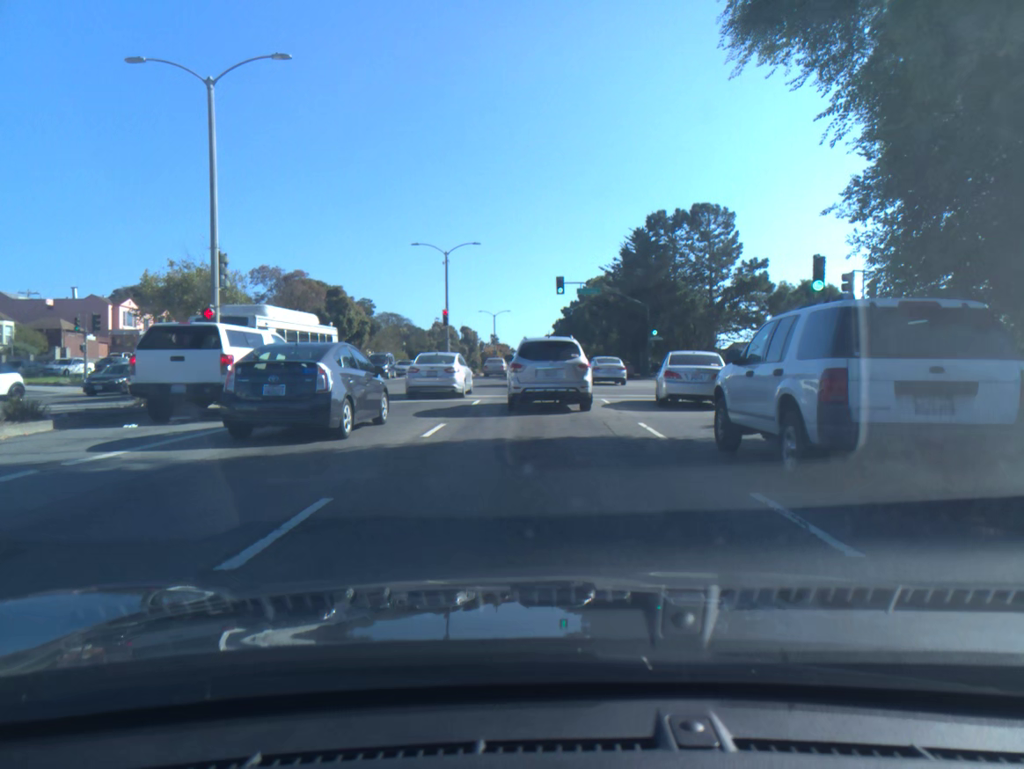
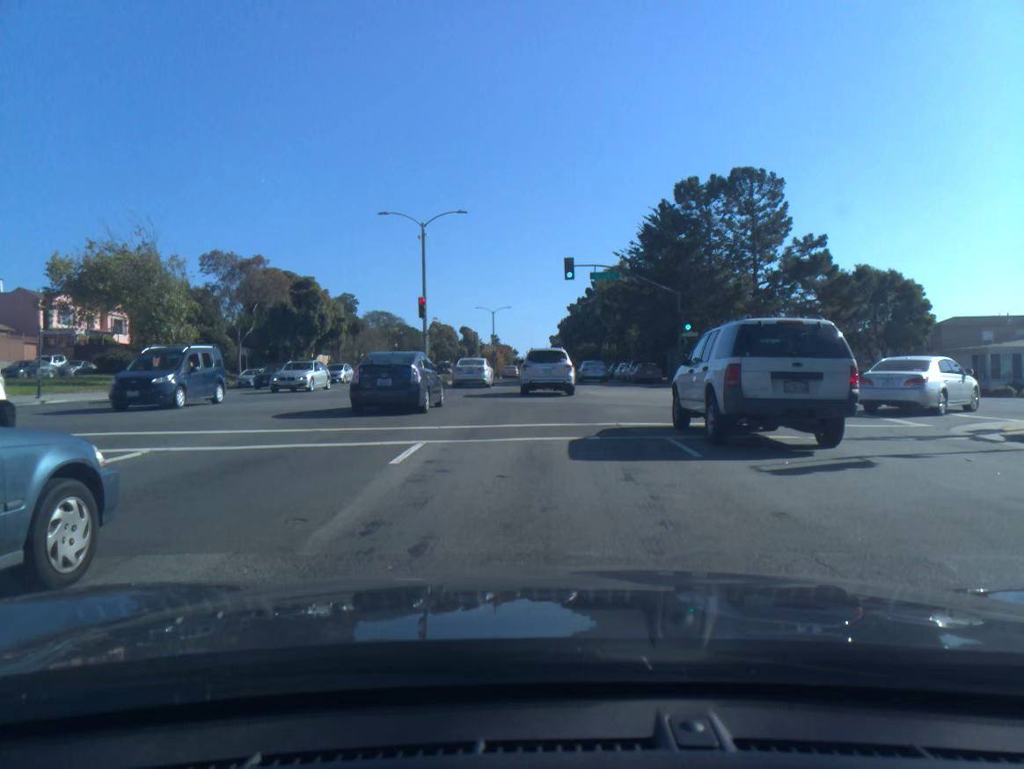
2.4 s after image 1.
(+0.1, +11.6) m; 0°
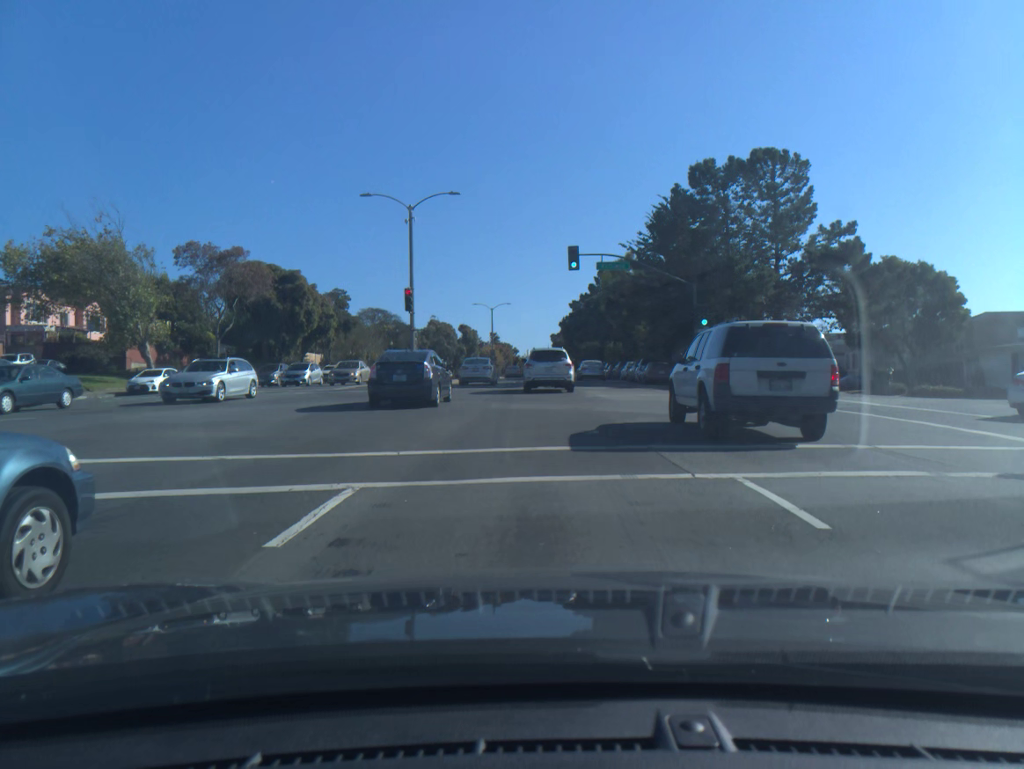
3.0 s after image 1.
(0.0, +4.2) m; 0°
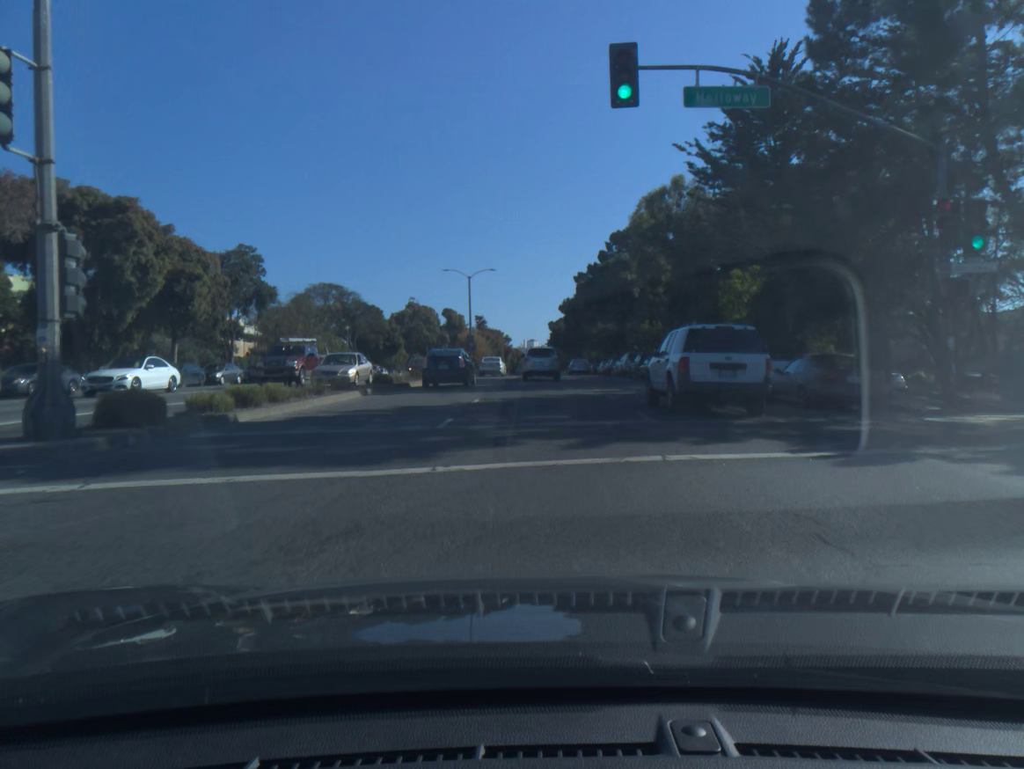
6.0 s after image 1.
(-0.1, +27.1) m; 0°
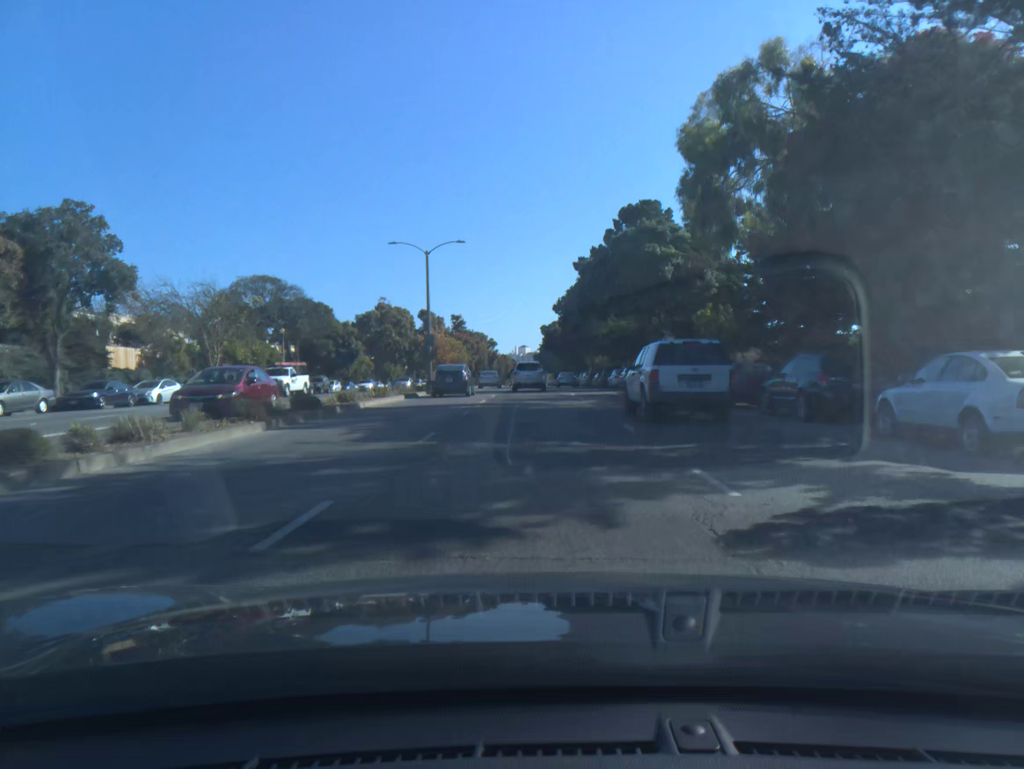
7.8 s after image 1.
(+0.1, +20.4) m; +1°
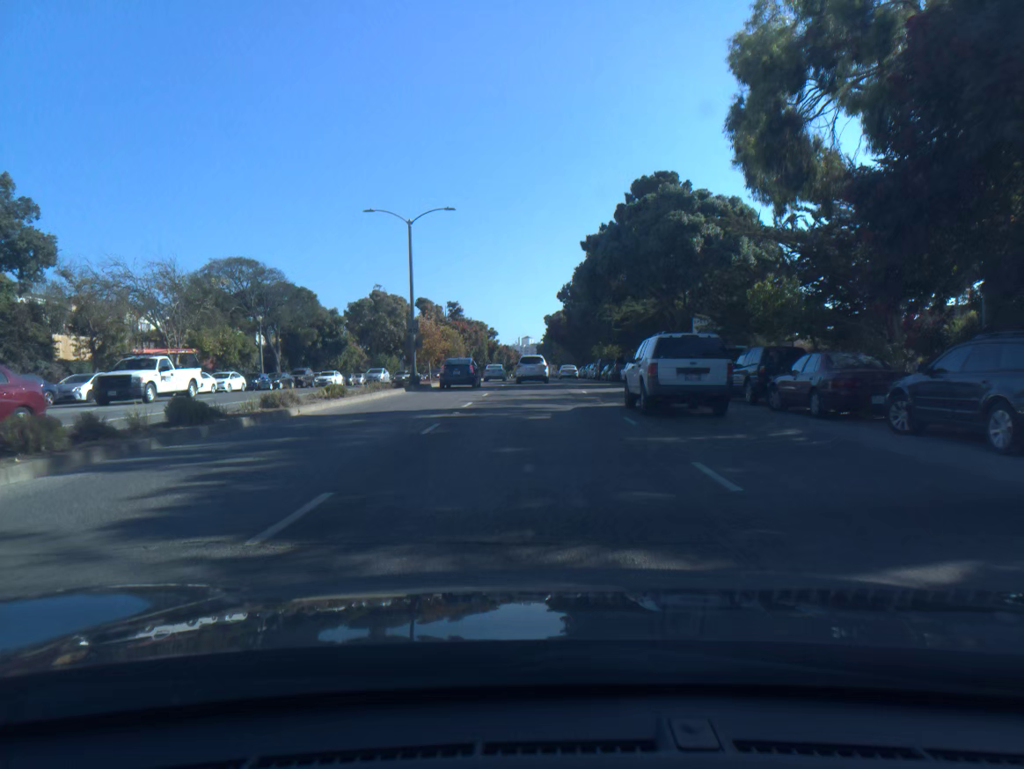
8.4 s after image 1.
(0.0, +7.4) m; 0°
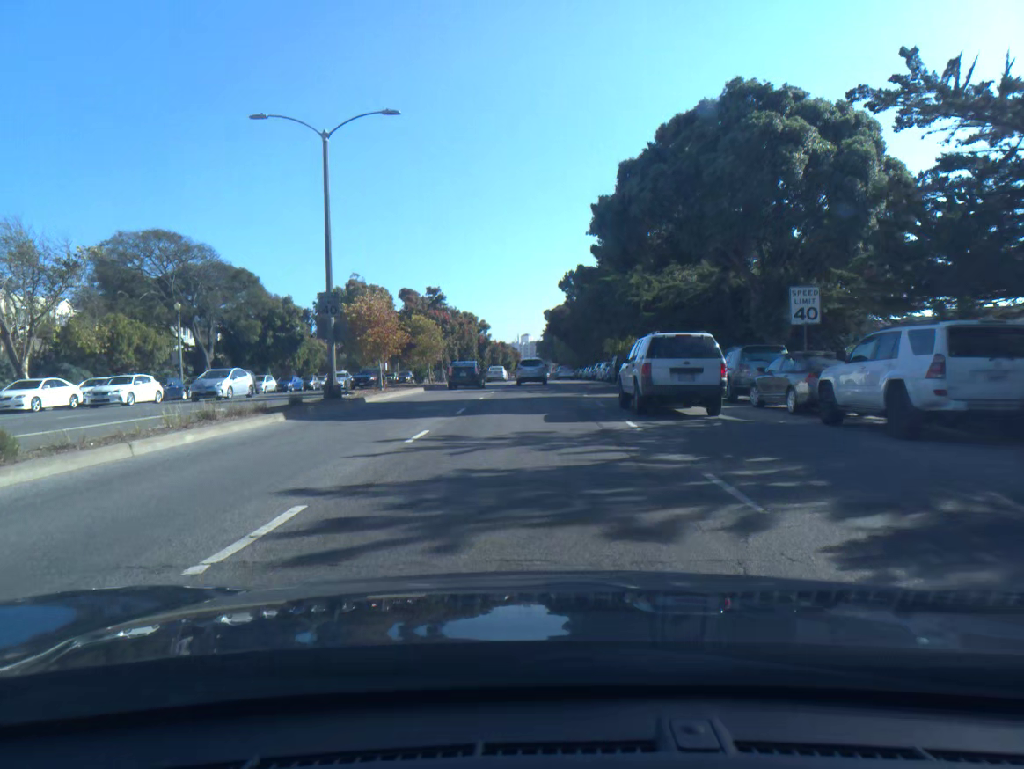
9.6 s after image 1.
(0.0, +15.6) m; 0°
